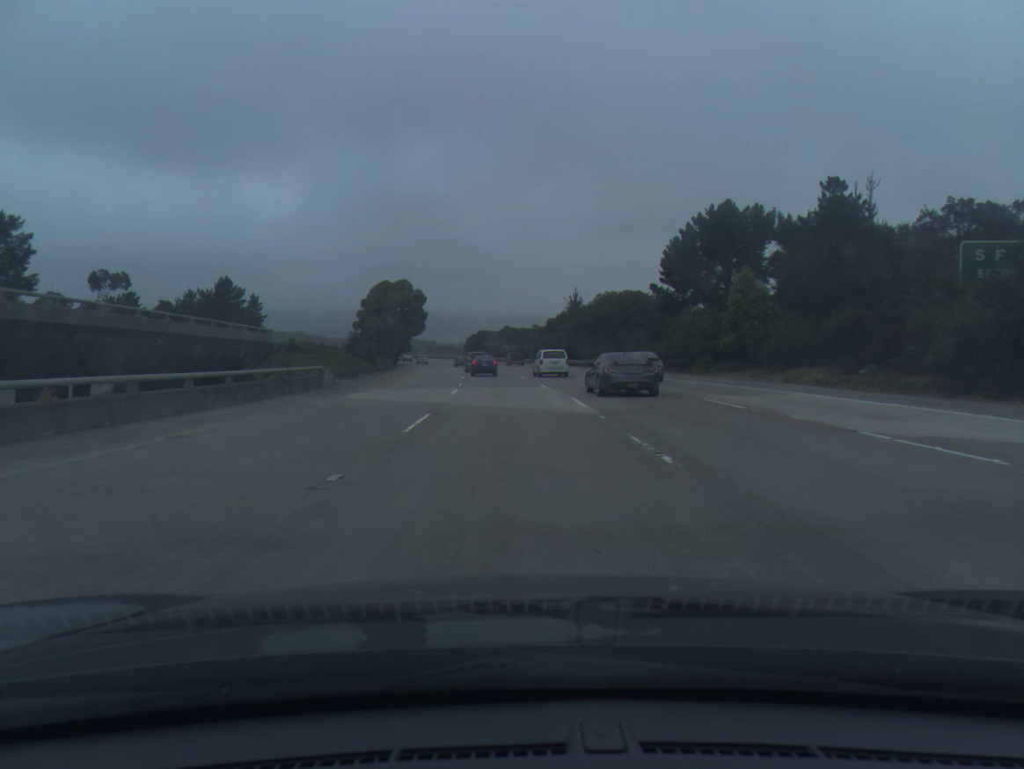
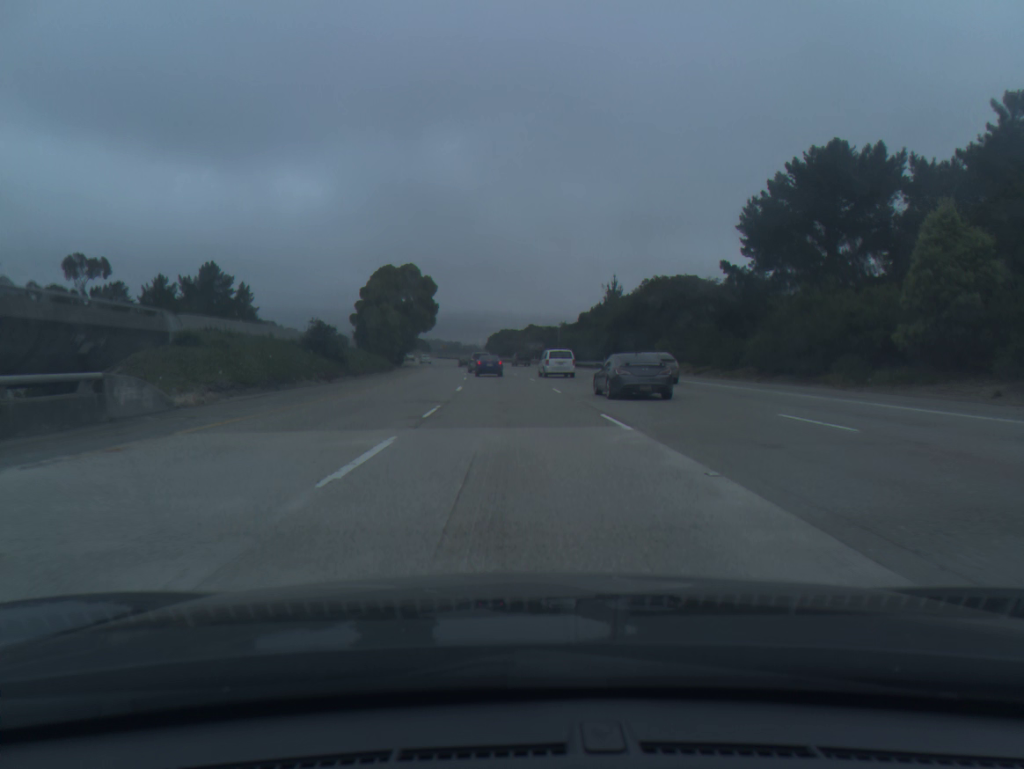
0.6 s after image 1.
(-0.3, +20.1) m; -2°
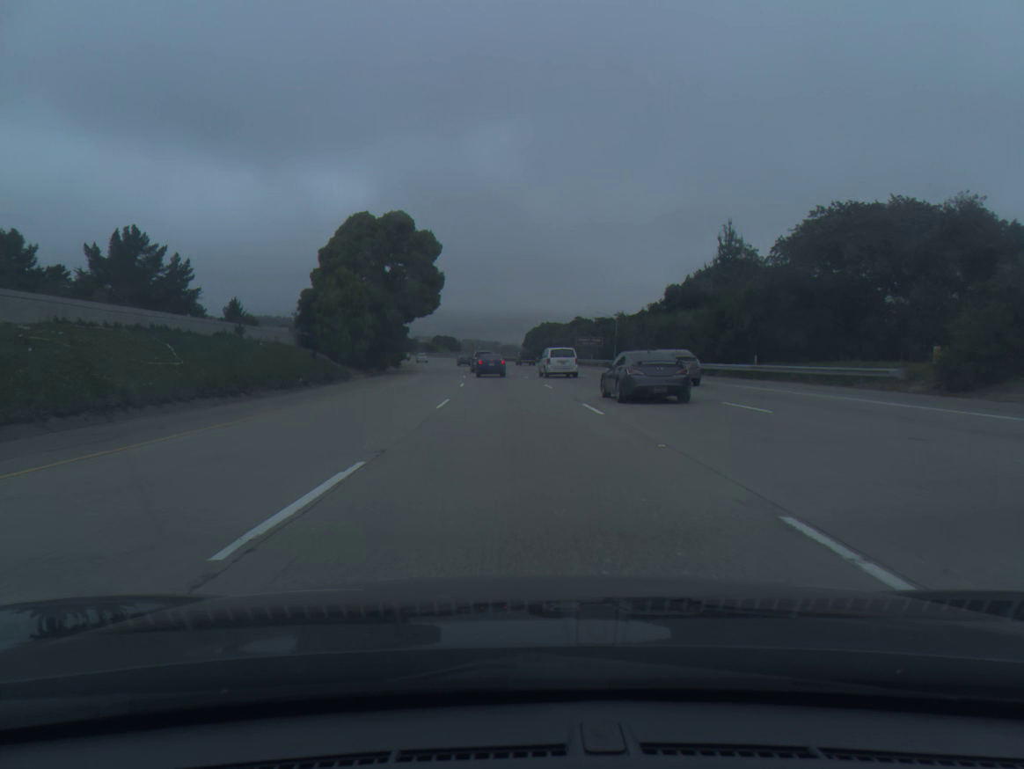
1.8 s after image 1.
(-1.0, +39.8) m; -3°
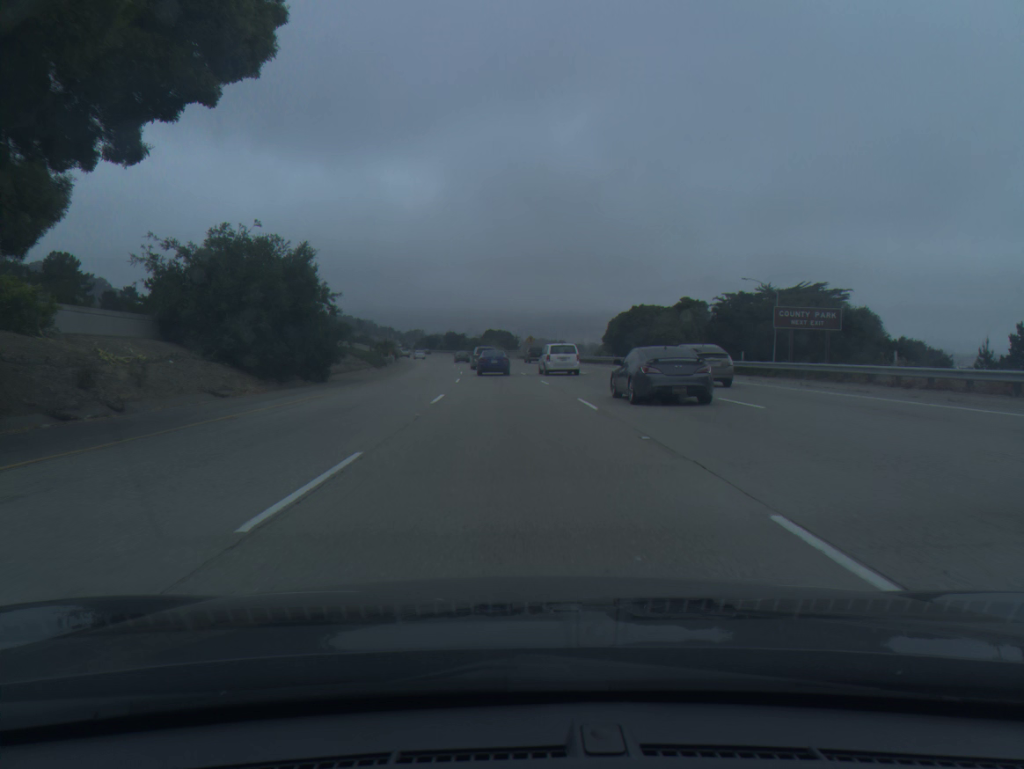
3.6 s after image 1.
(-2.2, +58.2) m; -5°
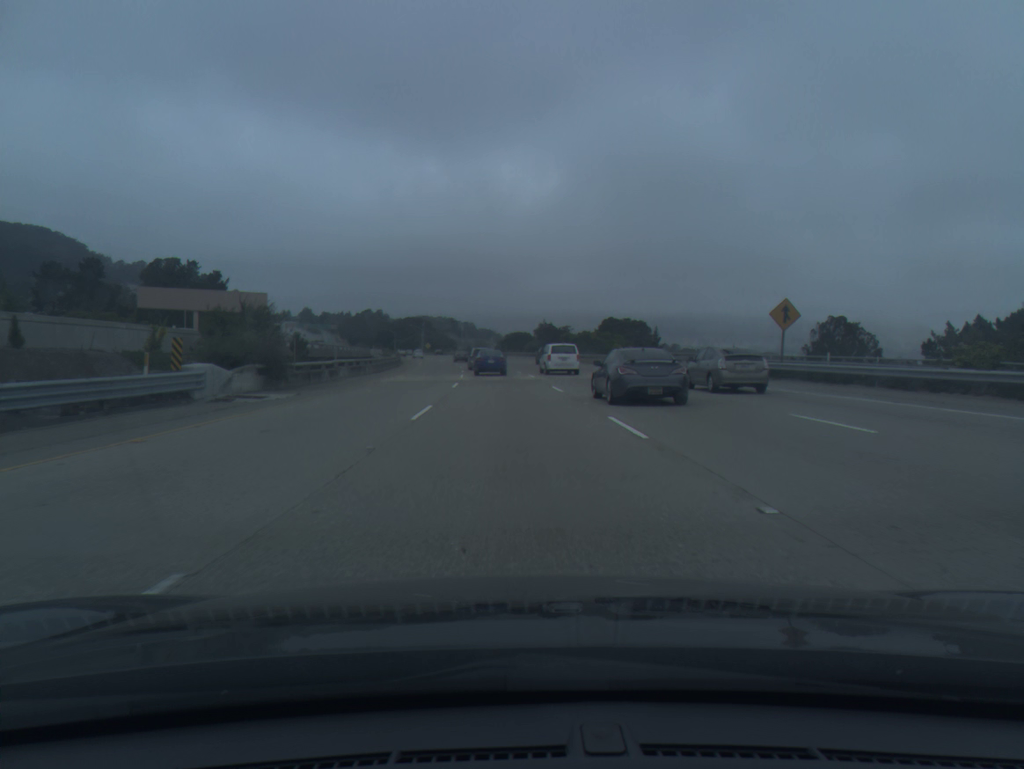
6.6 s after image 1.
(-6.2, +92.4) m; -8°
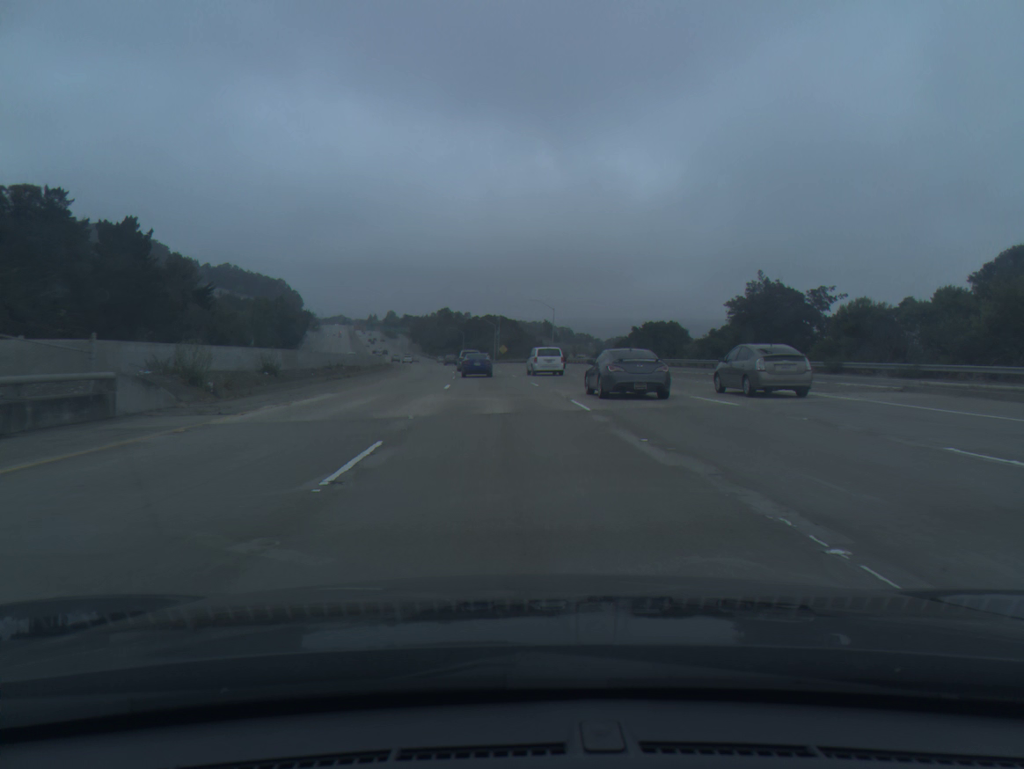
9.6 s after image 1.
(-5.7, +89.8) m; -7°
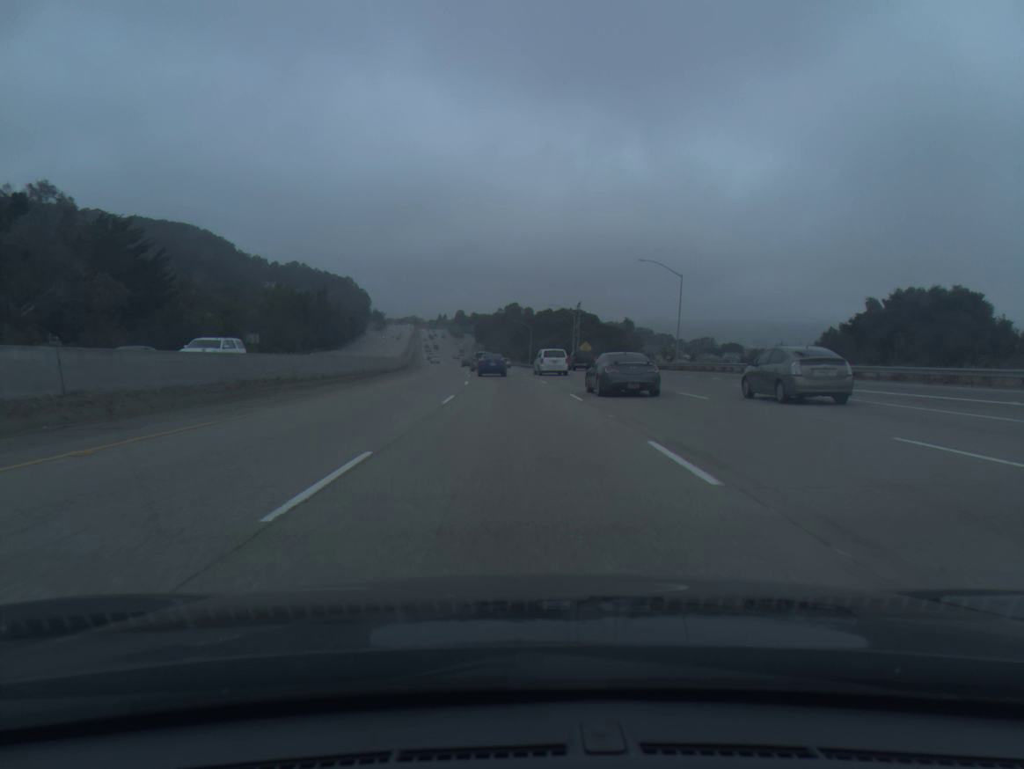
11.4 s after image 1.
(-2.4, +53.6) m; -5°
